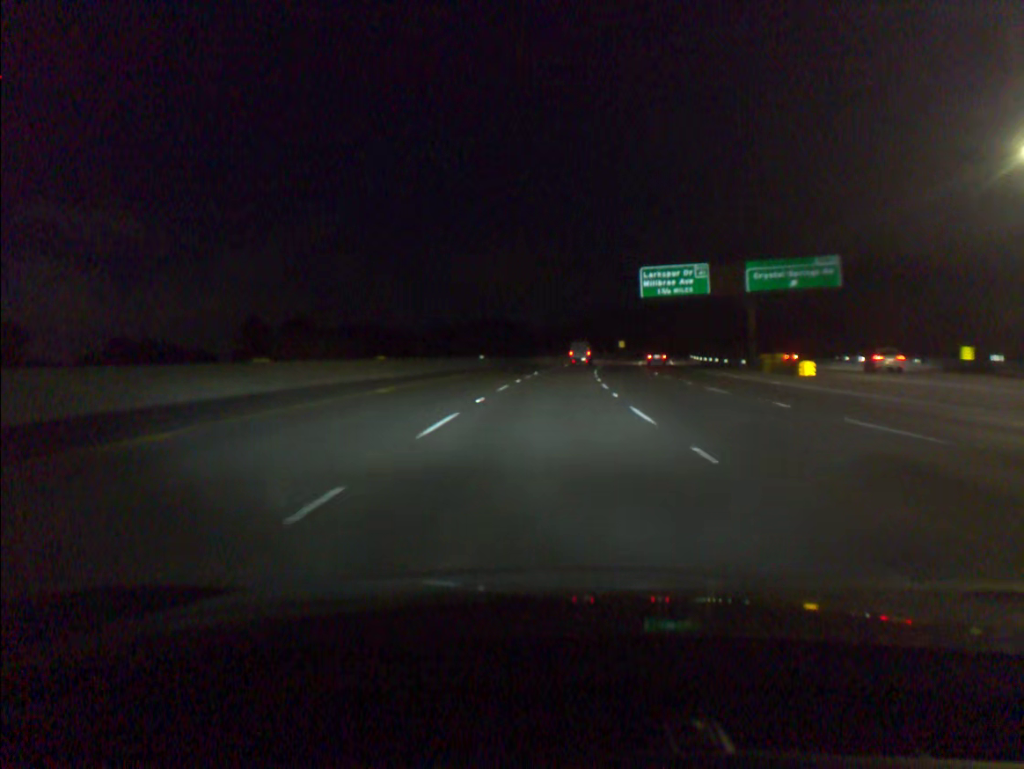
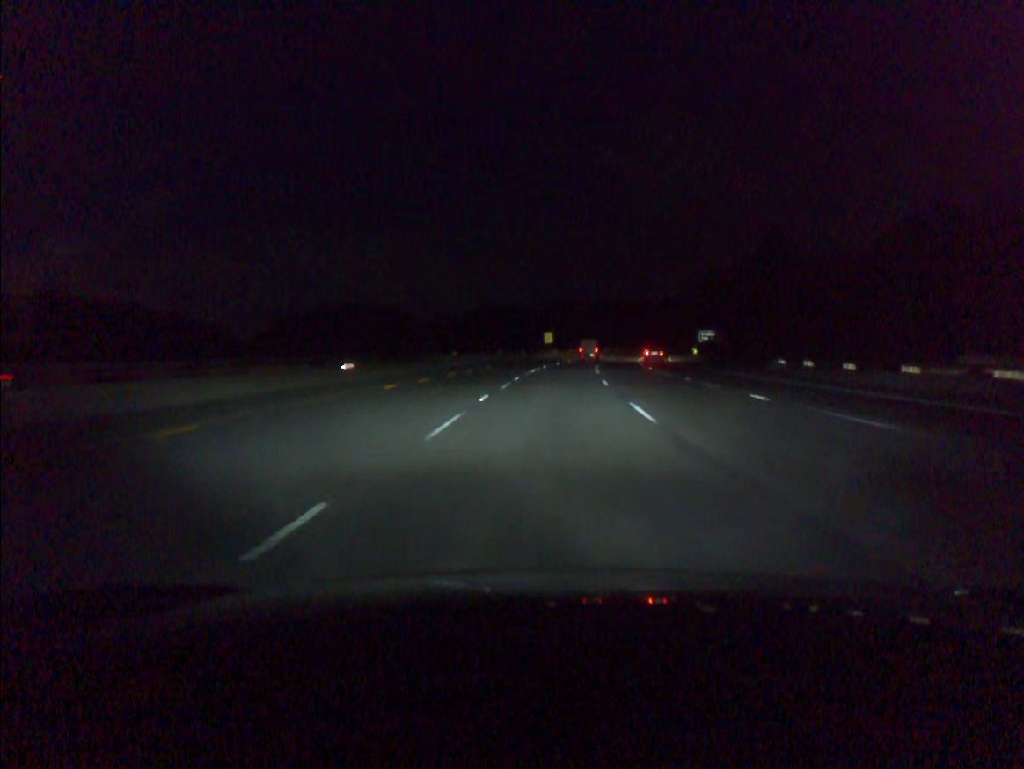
(+5.3, +86.0) m; +7°
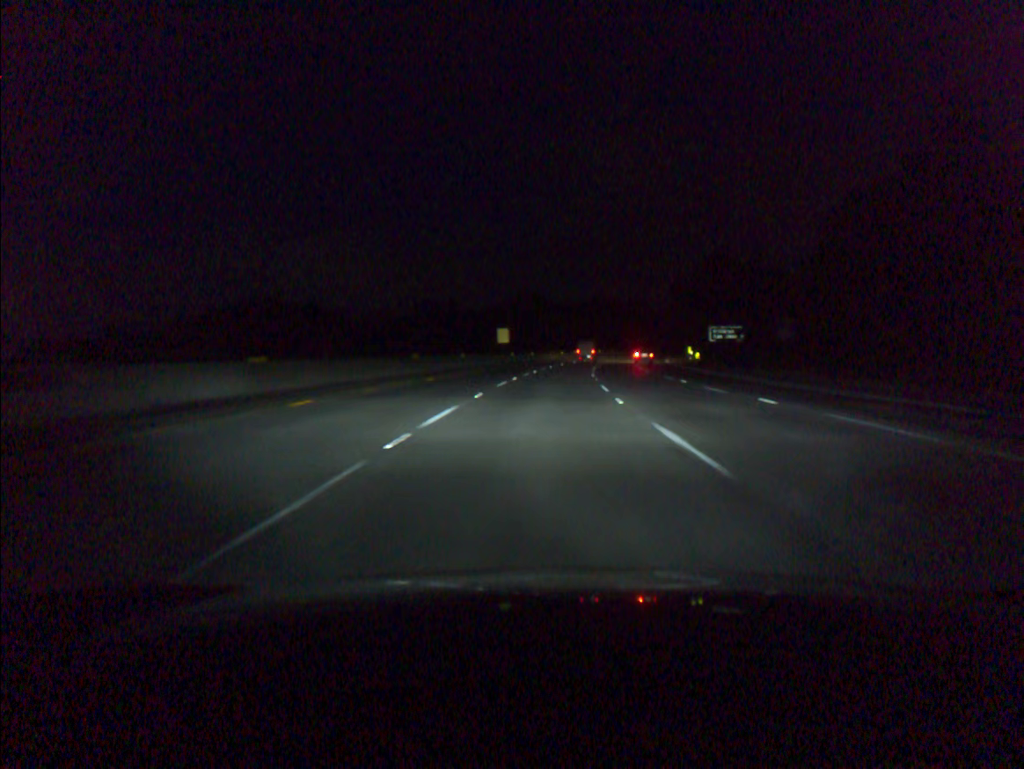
(+0.9, +34.5) m; +3°
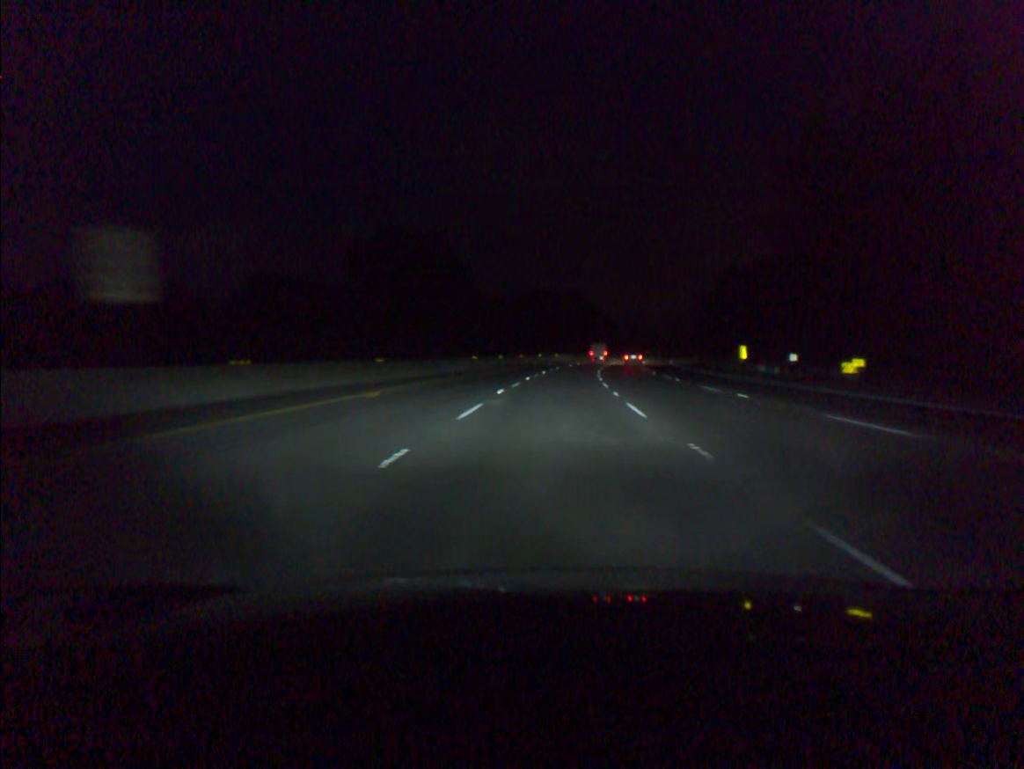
(+3.0, +69.0) m; +5°
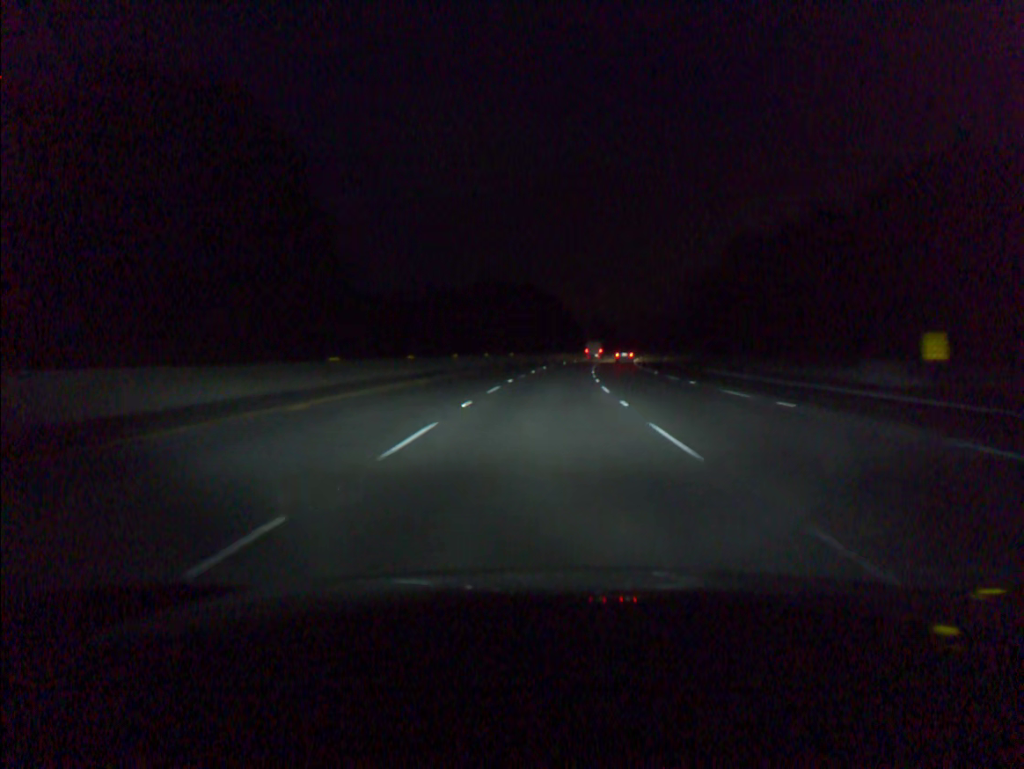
(+1.0, +34.5) m; +3°
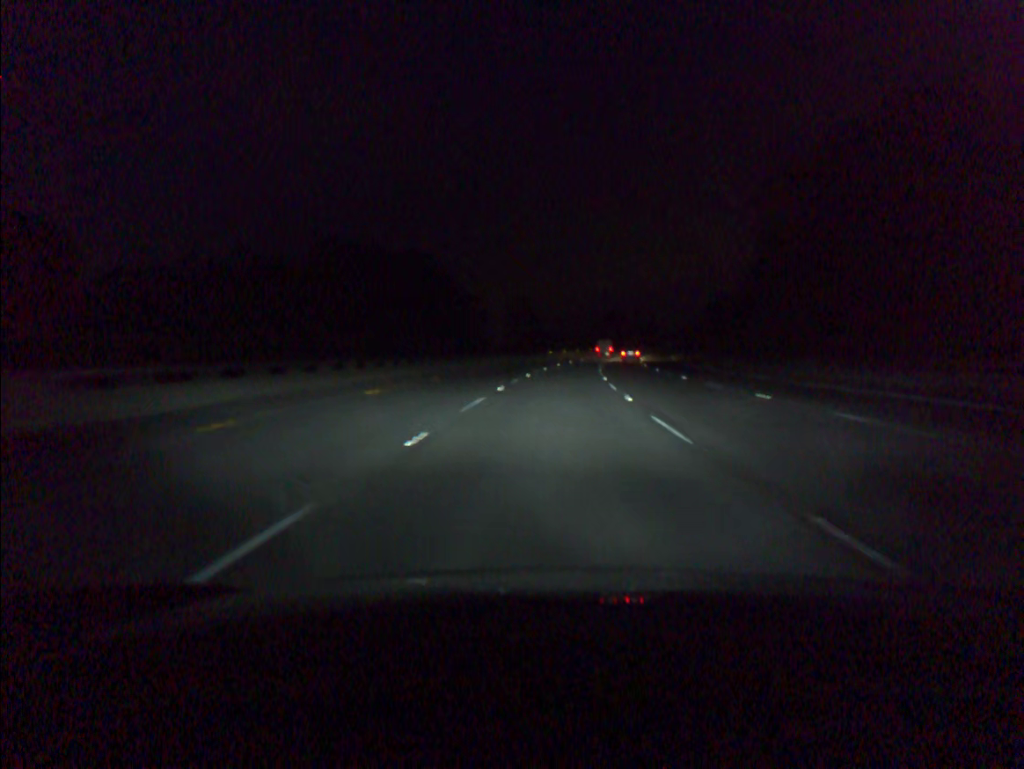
(+4.8, +86.3) m; +7°
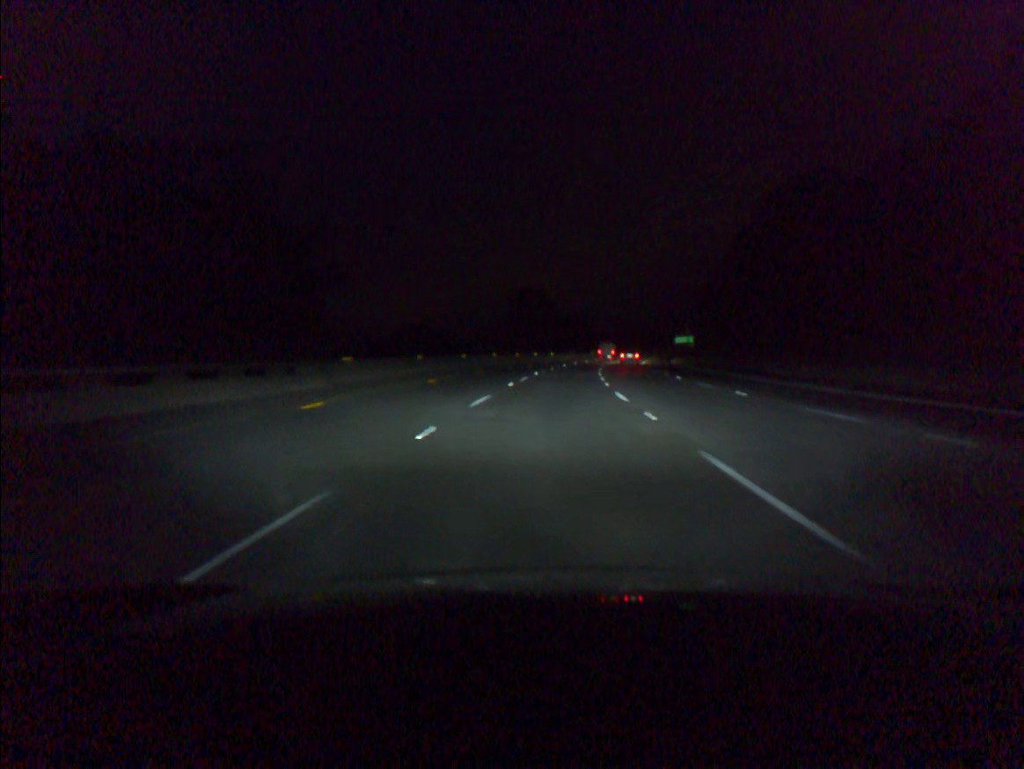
(+5.5, +86.2) m; +7°
